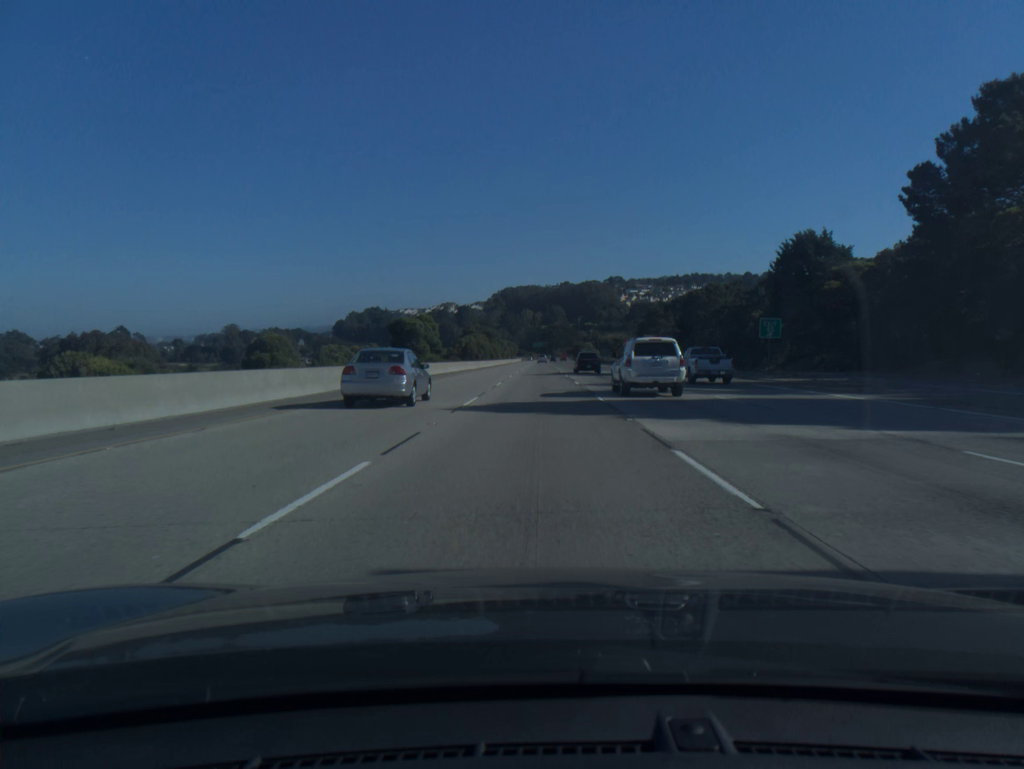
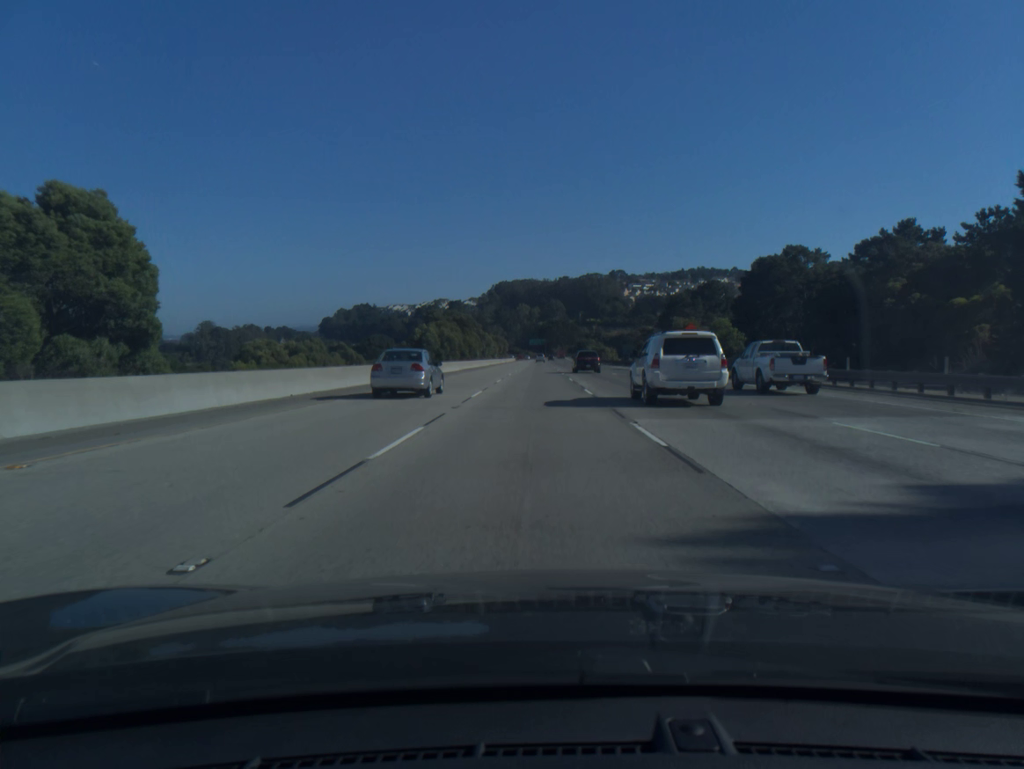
(+0.1, +54.2) m; 0°
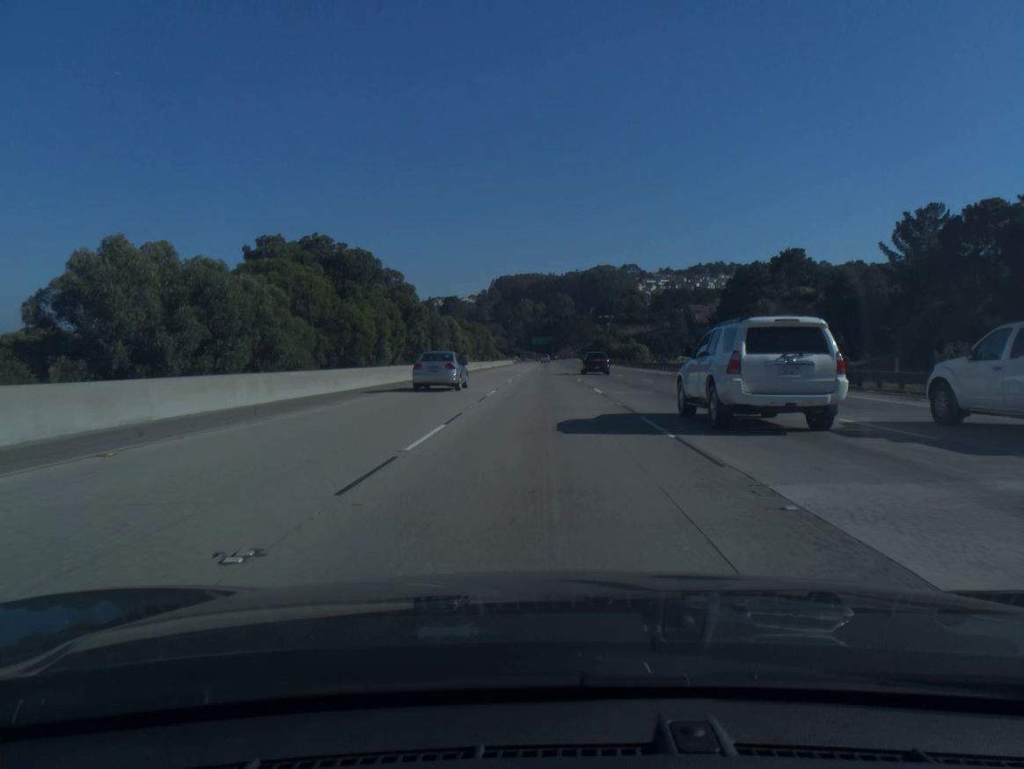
(-0.3, +72.1) m; 0°
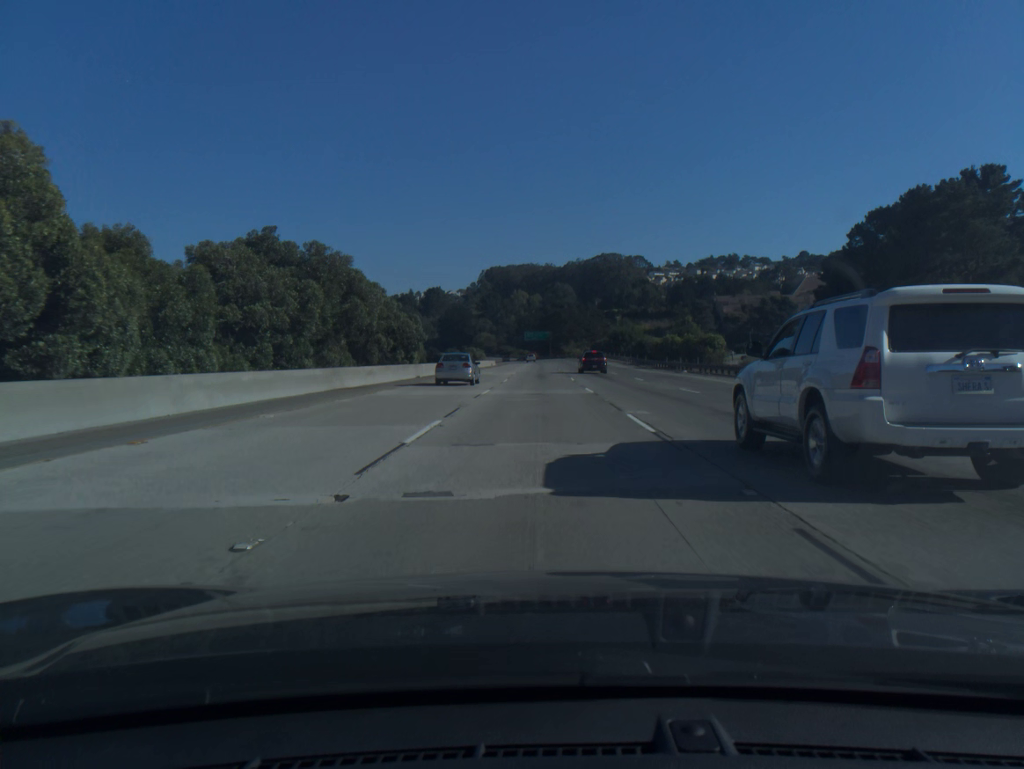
(+0.4, +72.0) m; 0°
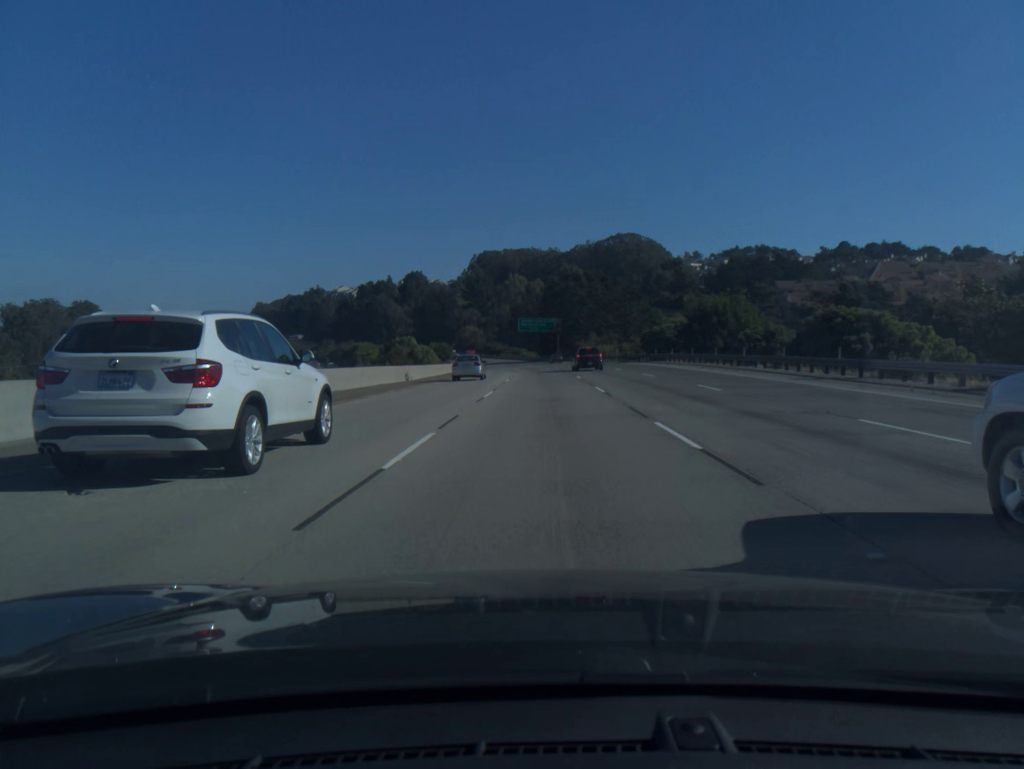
(-0.3, +90.0) m; 0°
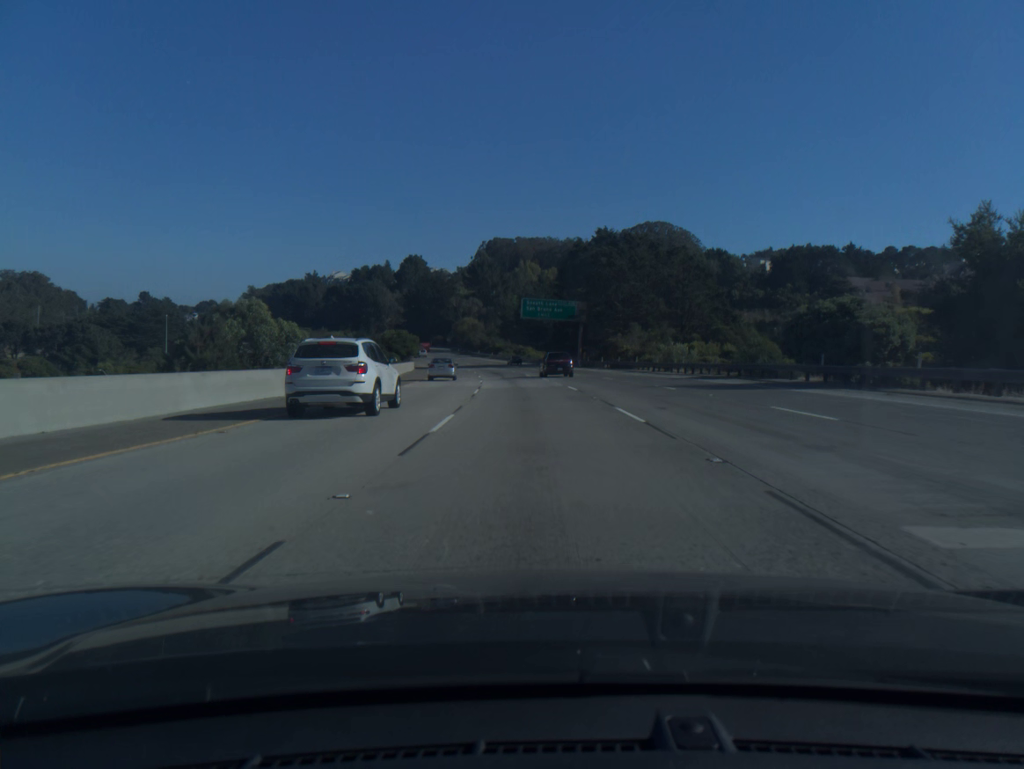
(0.0, +54.0) m; -1°
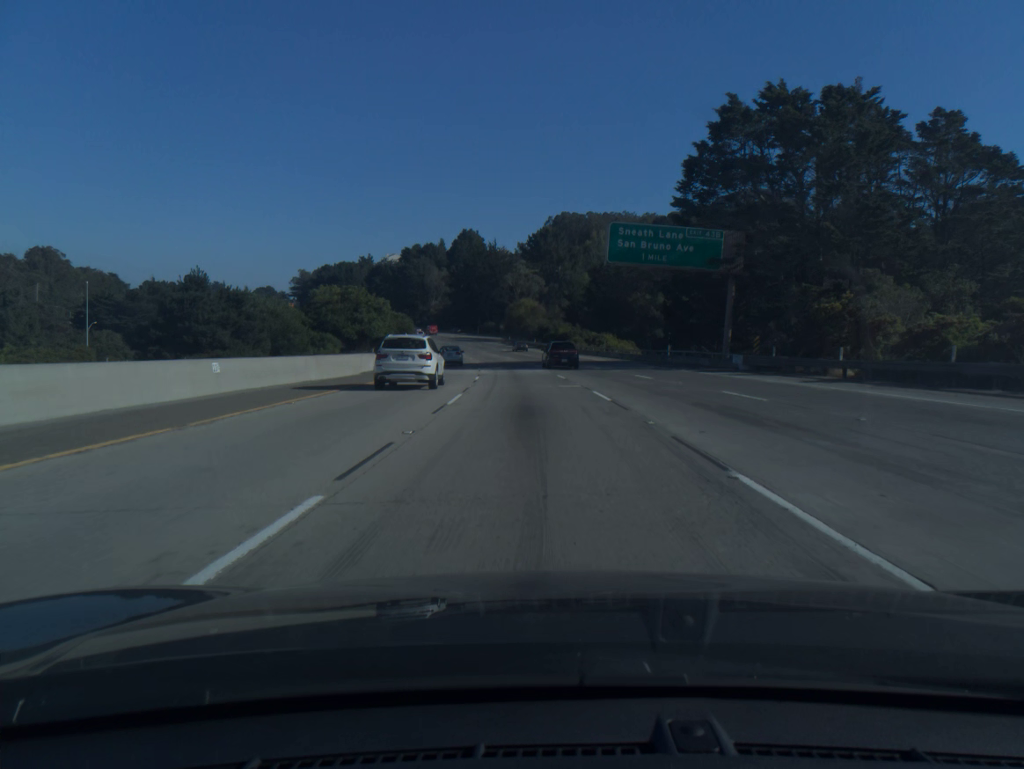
(-2.1, +54.0) m; -5°
